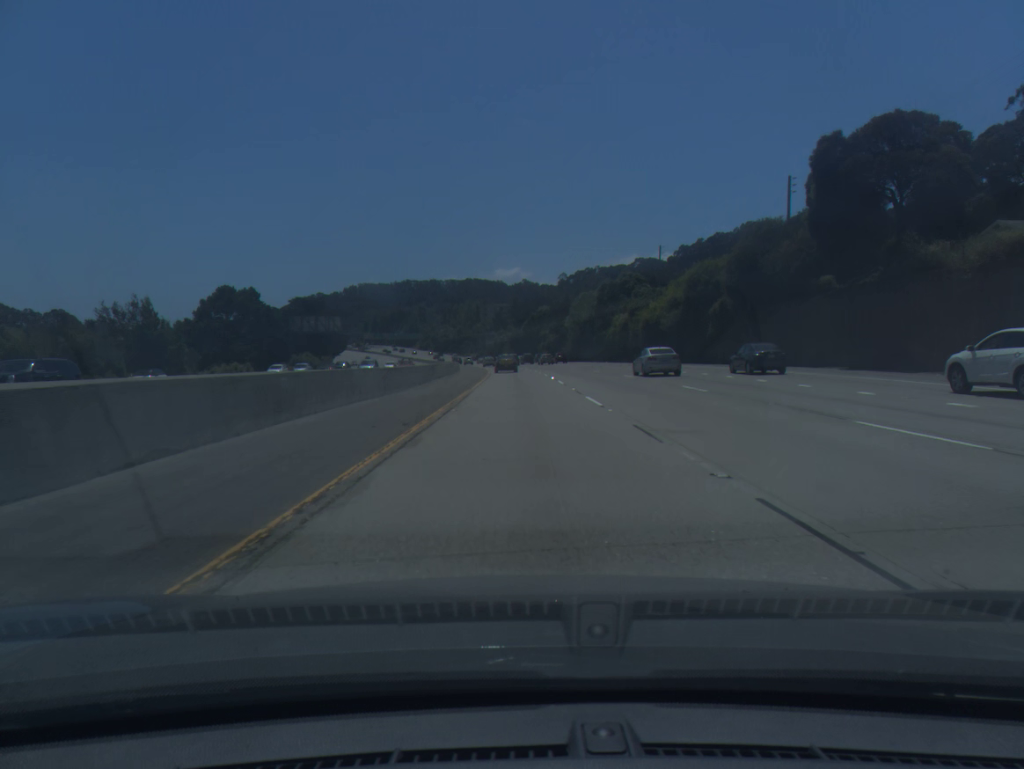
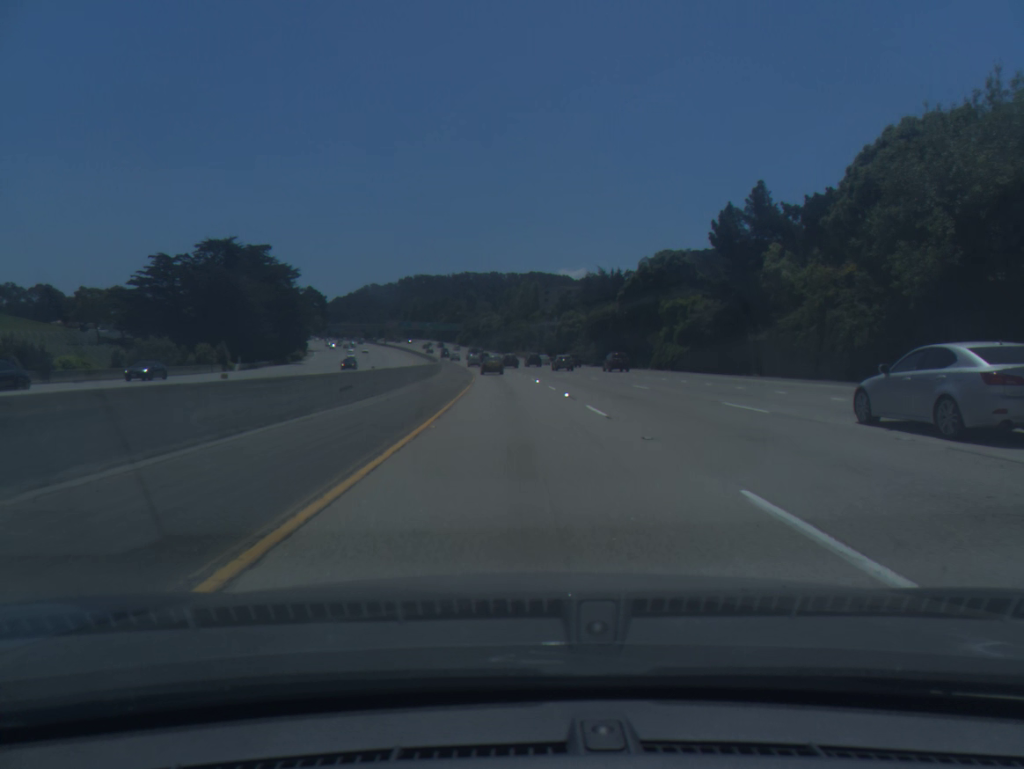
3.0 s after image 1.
(-3.2, +105.9) m; -4°
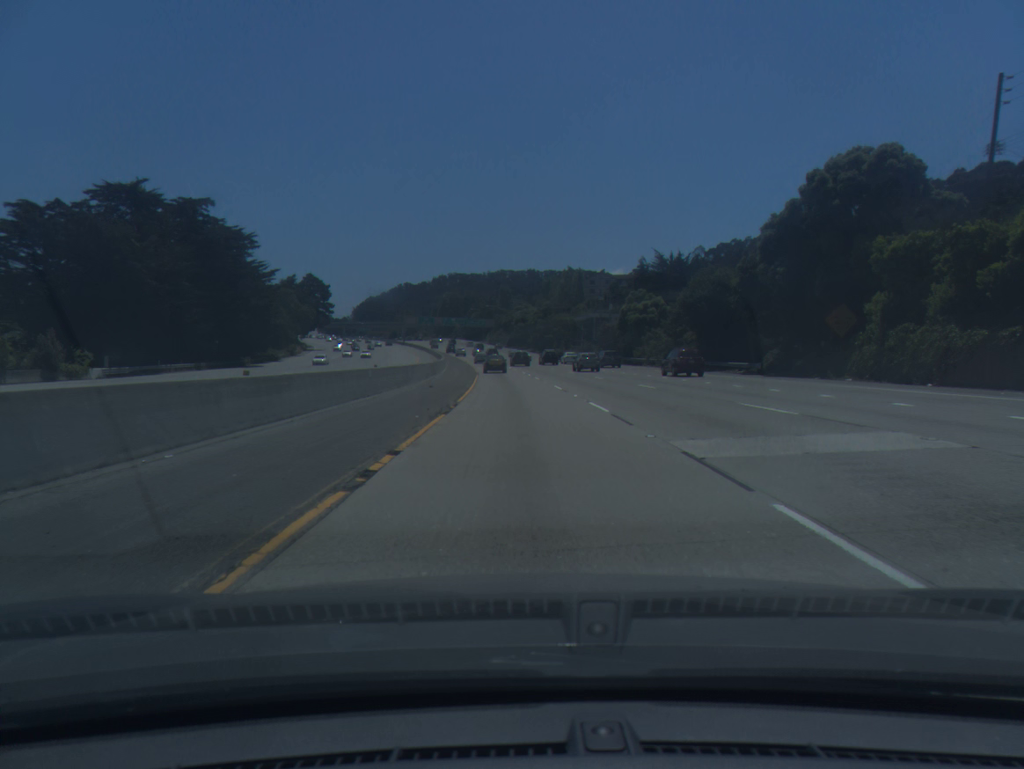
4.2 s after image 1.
(-1.0, +43.4) m; -3°
